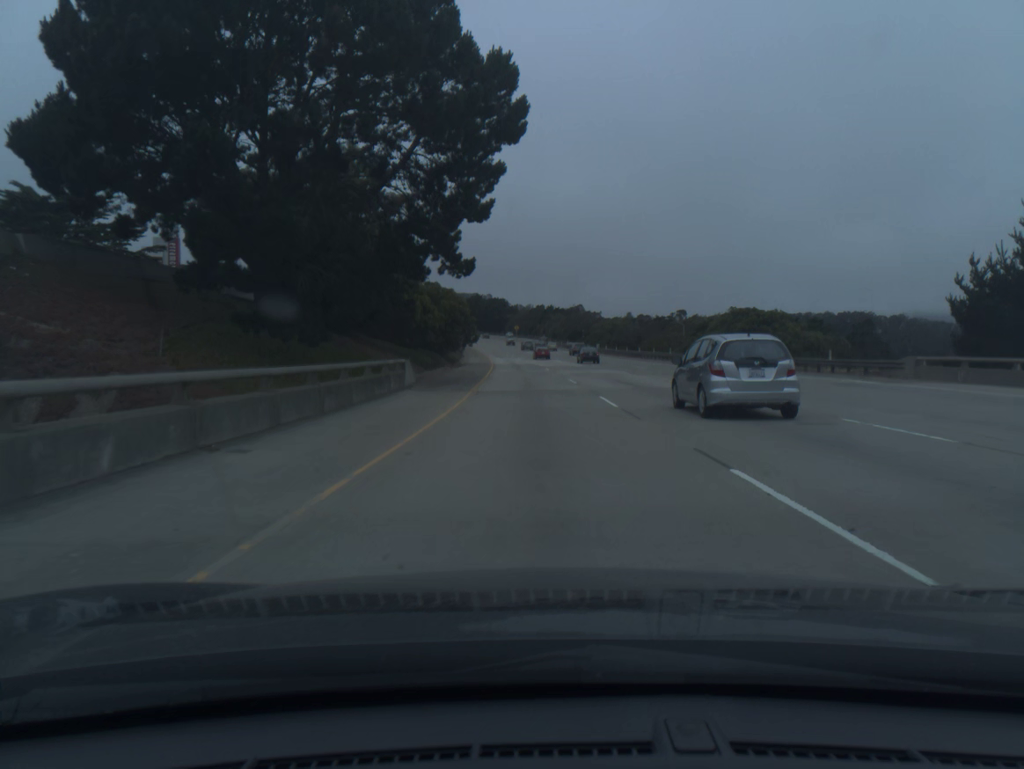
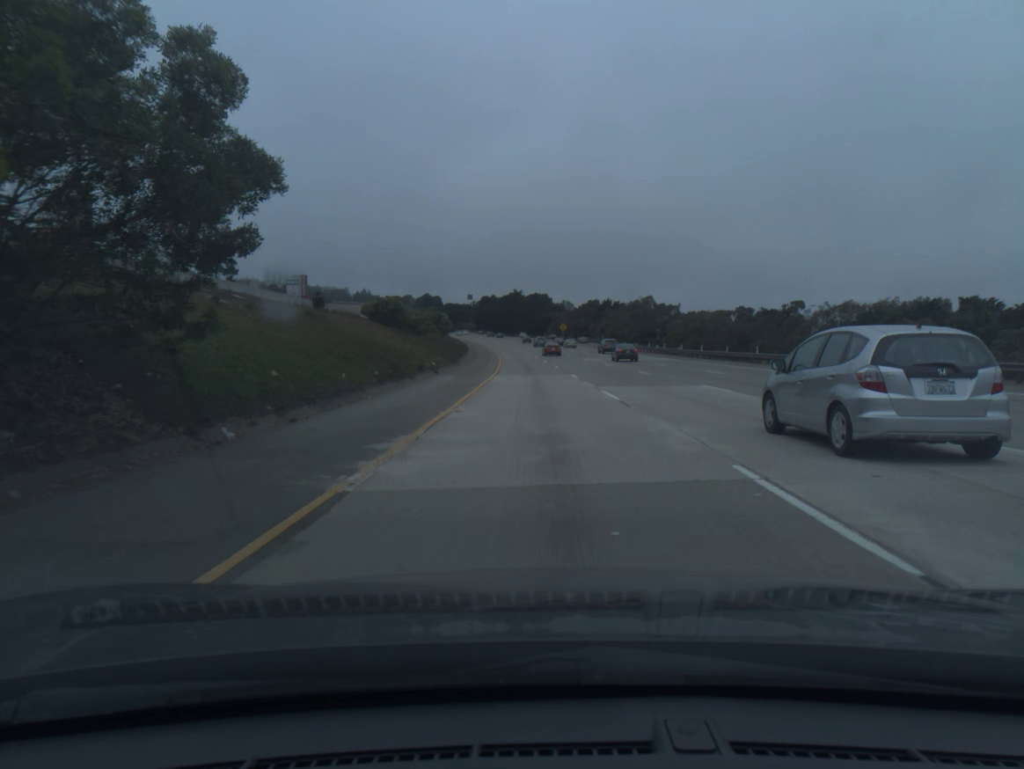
(-1.8, +61.5) m; -3°
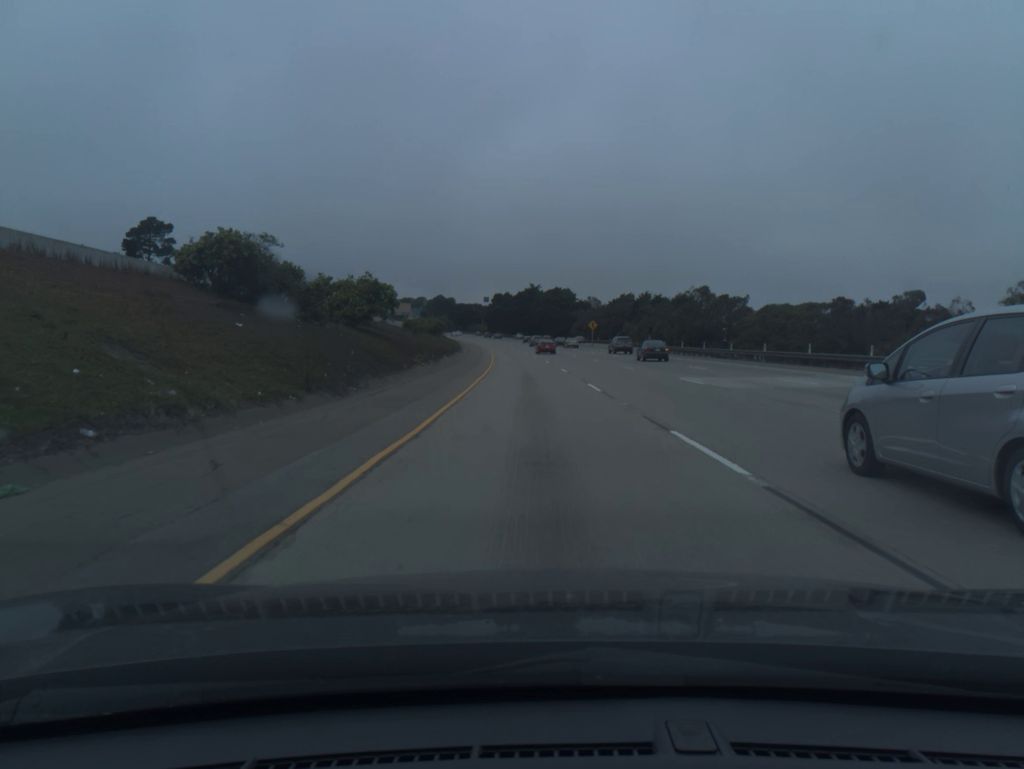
(-0.5, +41.0) m; -1°
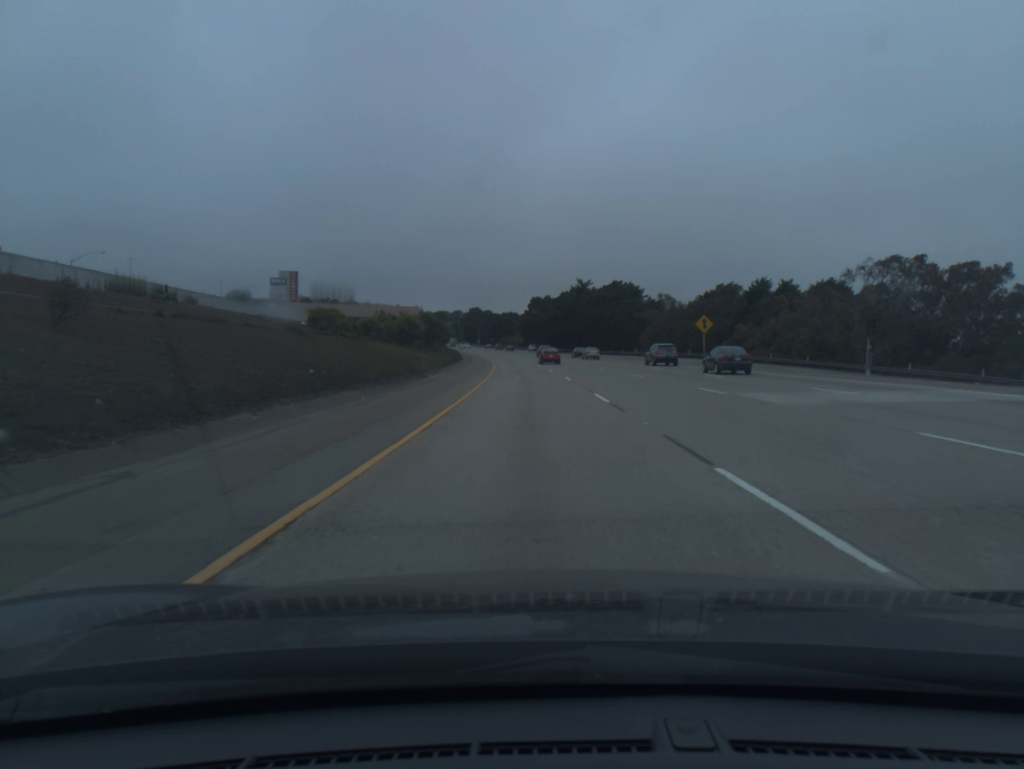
(-1.5, +61.2) m; -3°
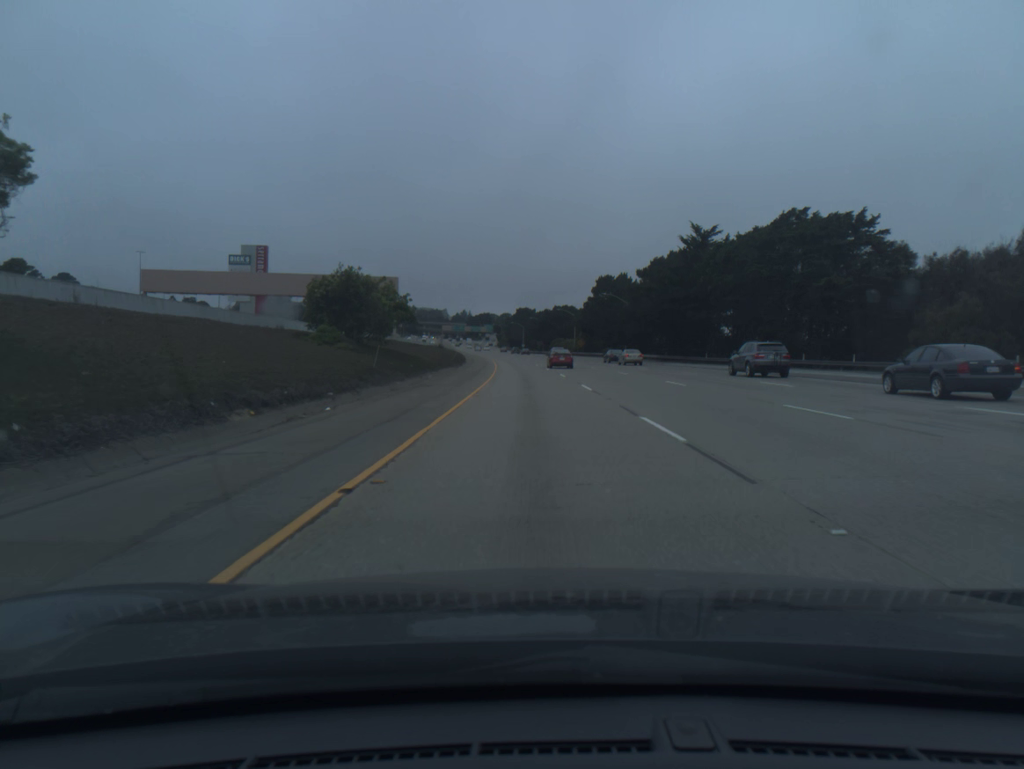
(-2.9, +81.1) m; -4°
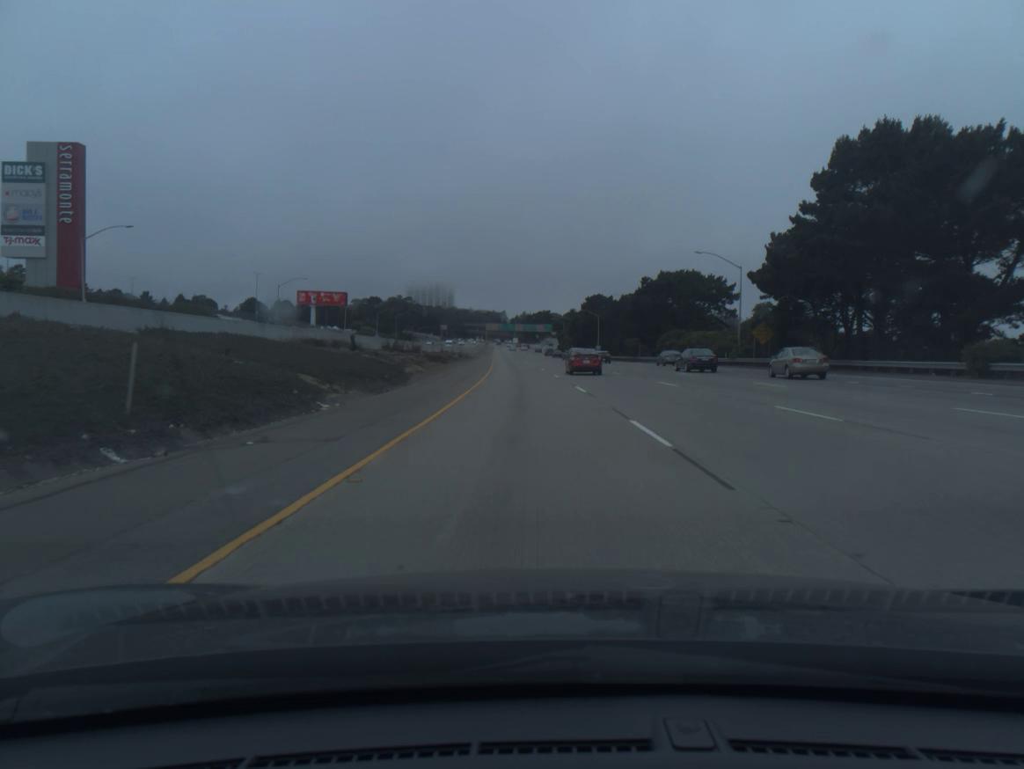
(-3.9, +101.7) m; -5°
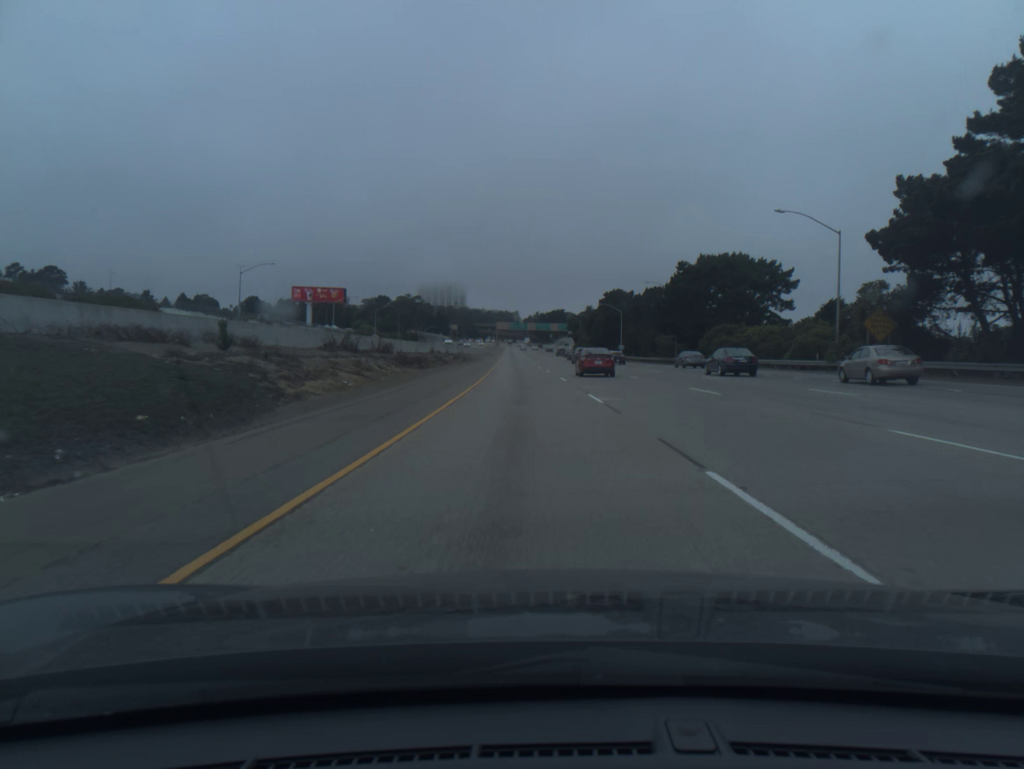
(-0.2, +20.4) m; -1°
